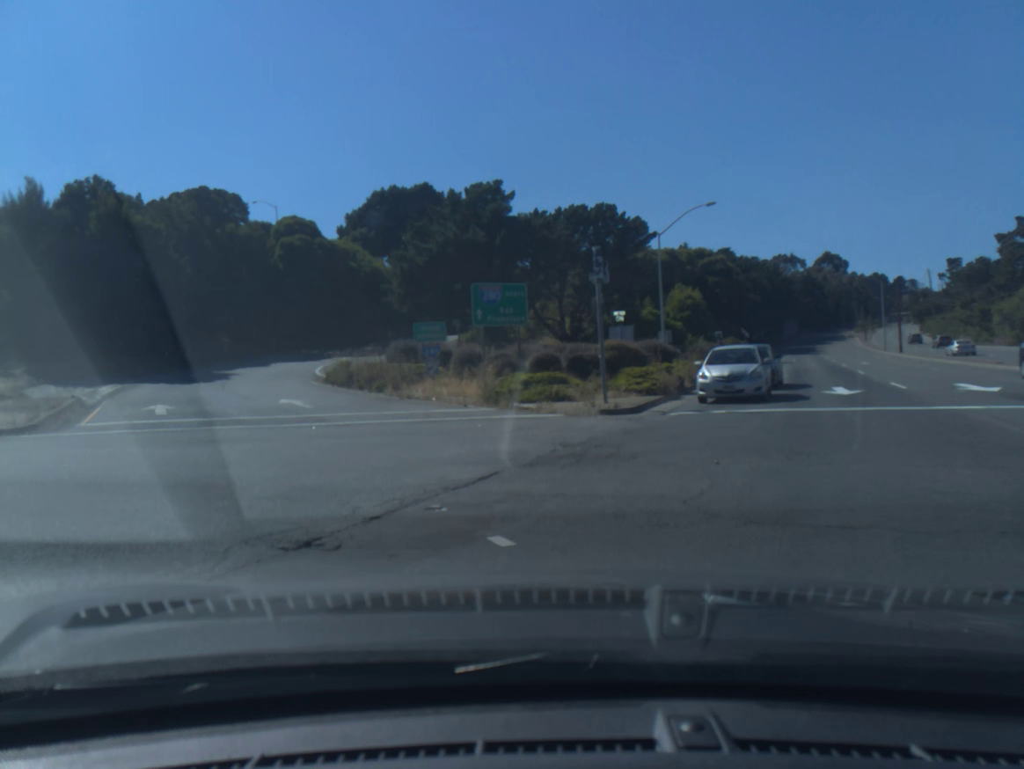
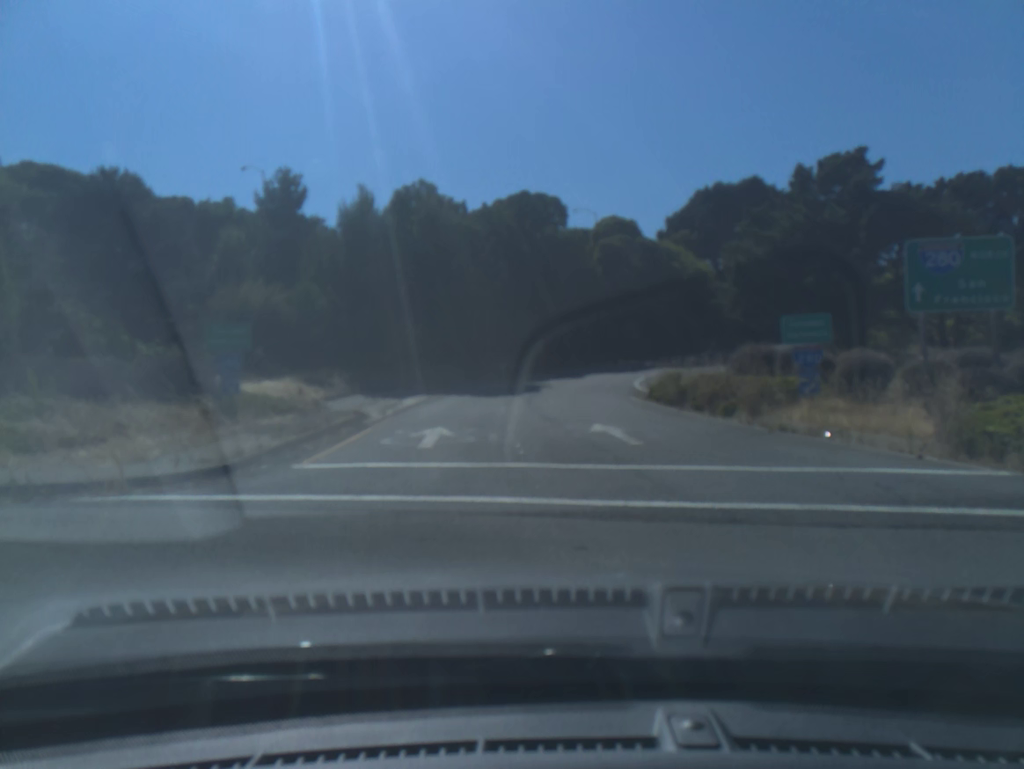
(-1.8, +9.1) m; -17°
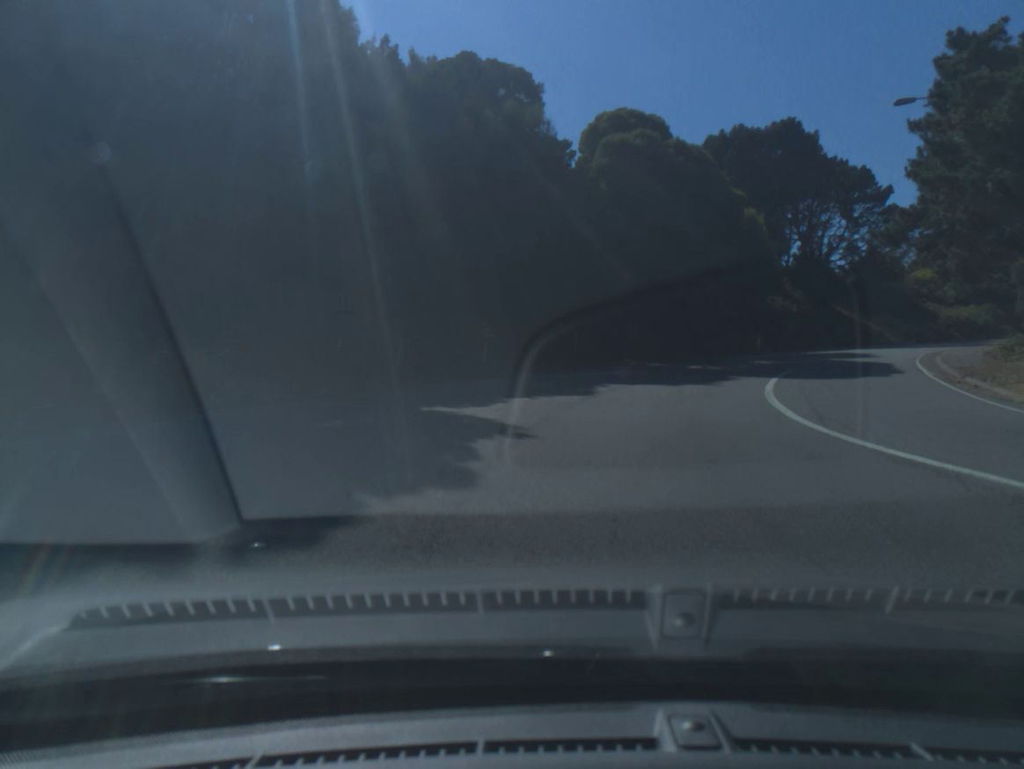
(+0.4, +31.4) m; +5°
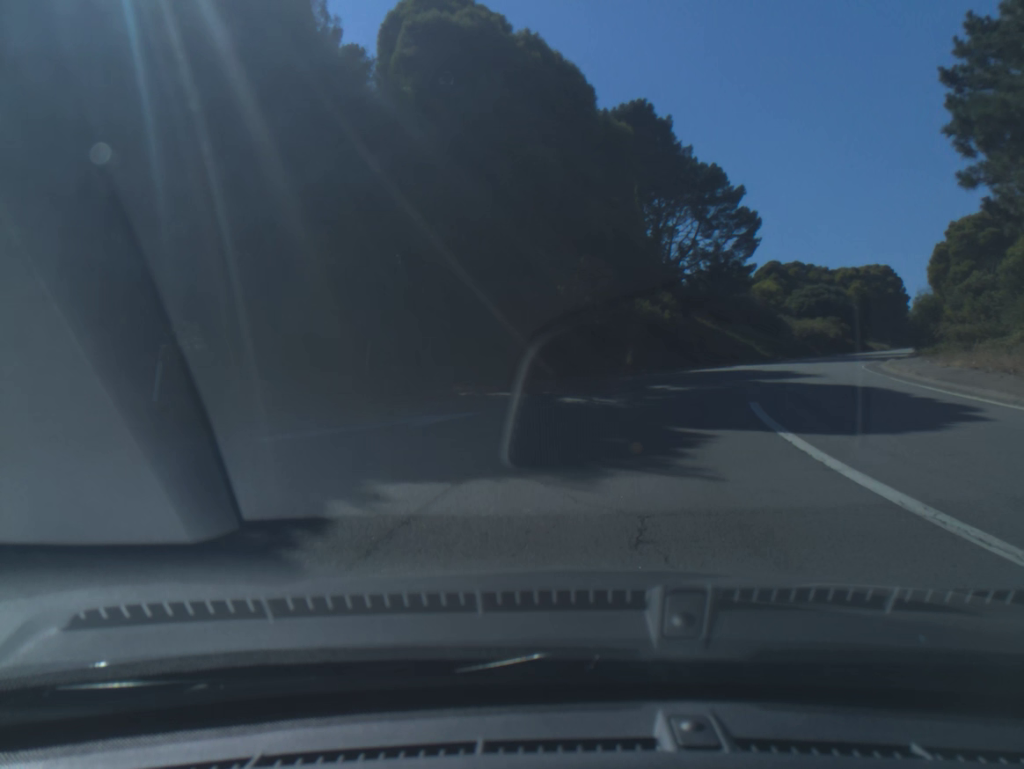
(+1.6, +15.2) m; +12°
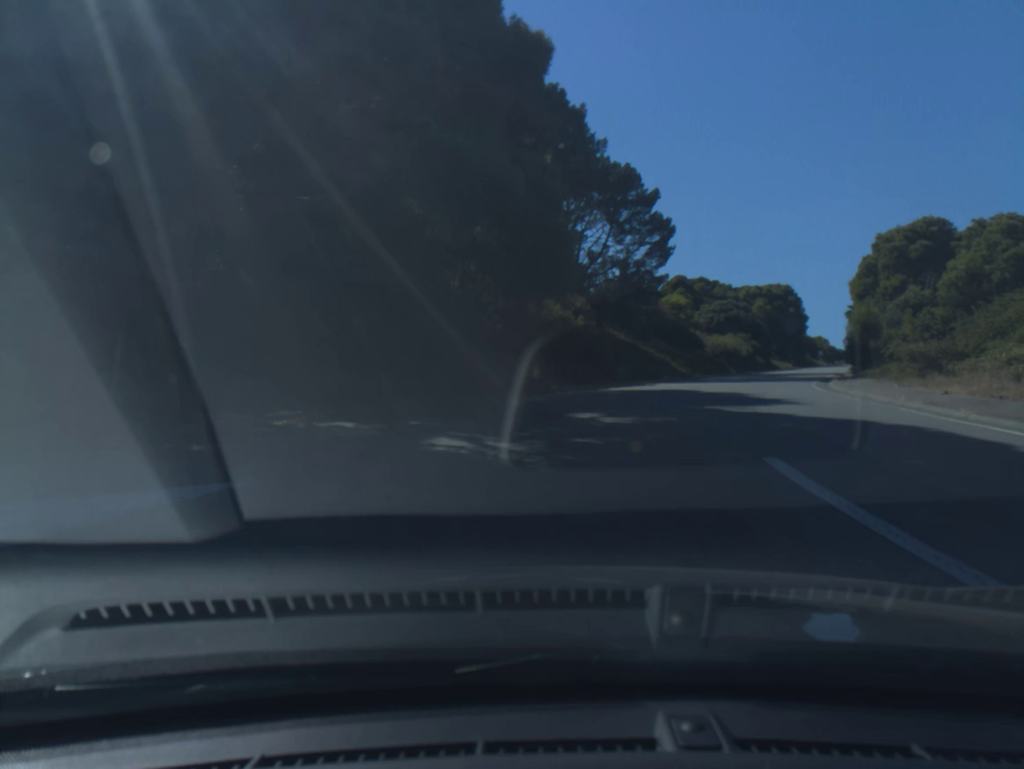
(+0.5, +8.0) m; +7°
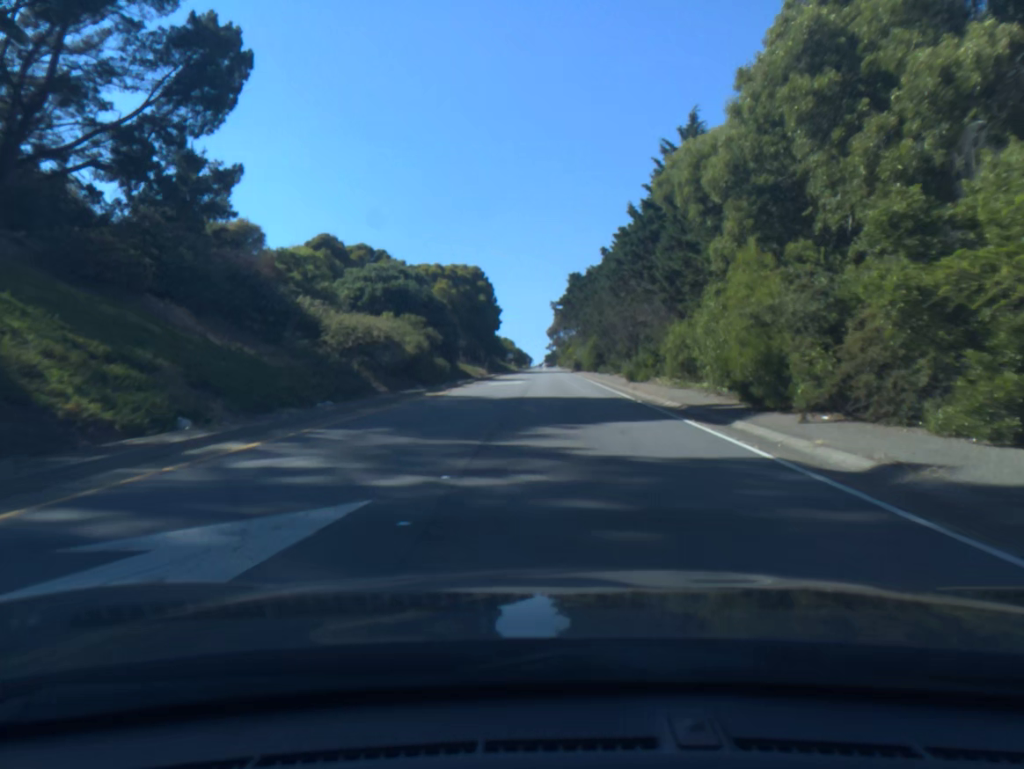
(+11.2, +42.5) m; +22°
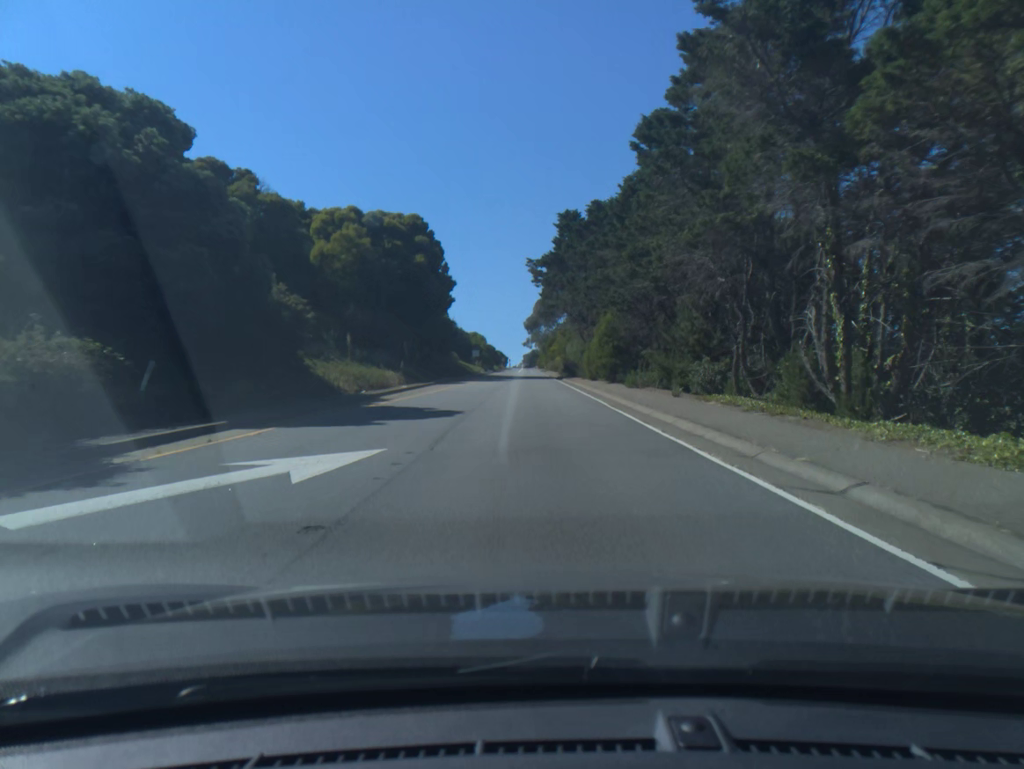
(+0.6, +40.7) m; +1°
